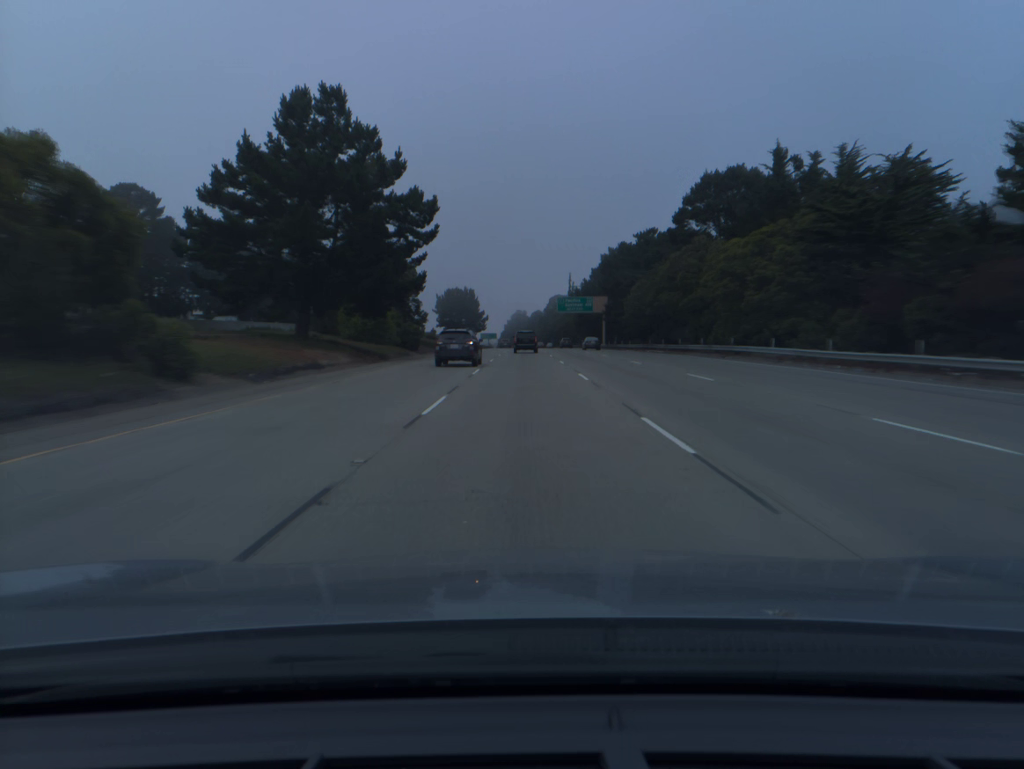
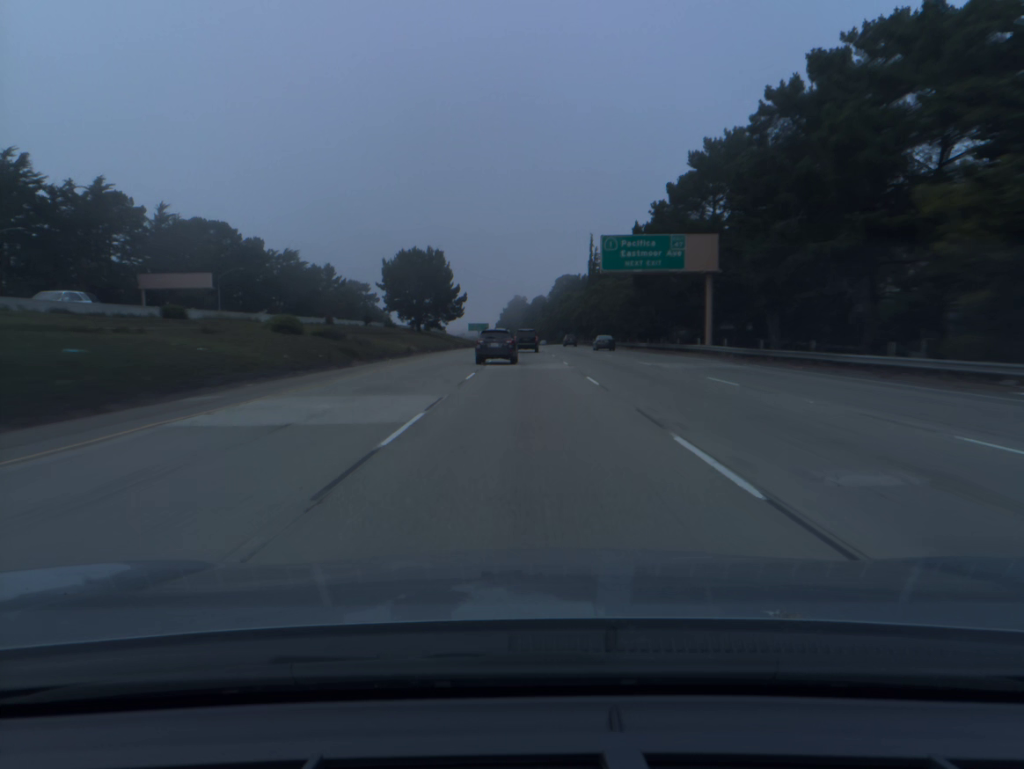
(0.0, +75.5) m; 0°
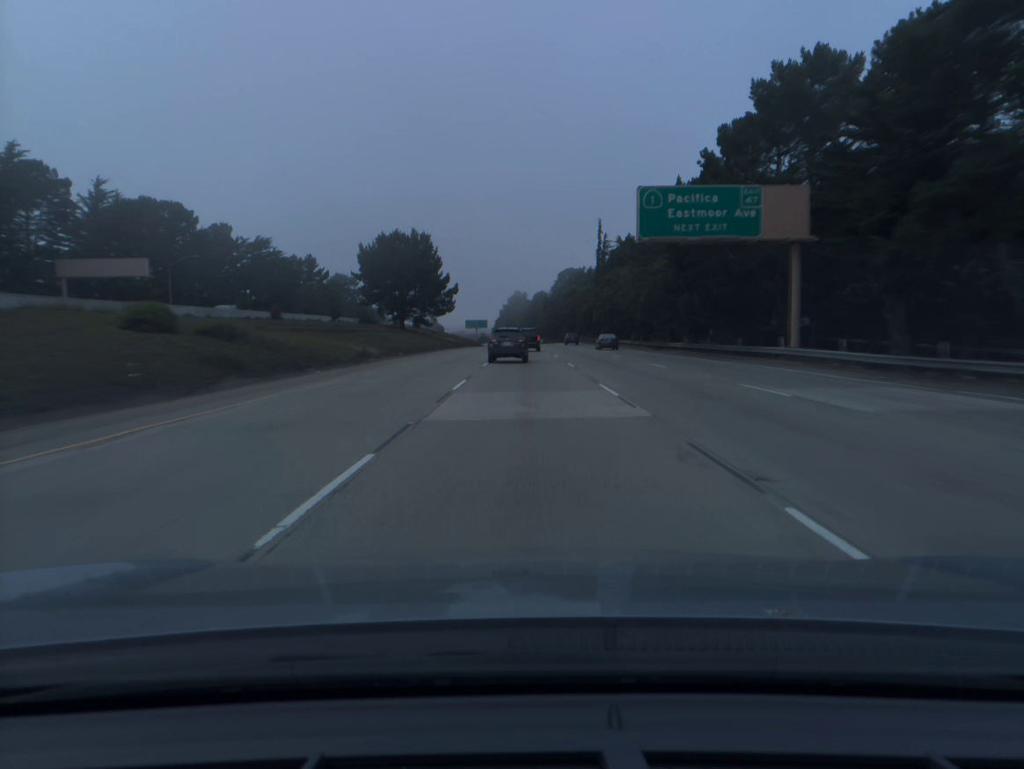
(0.0, +18.8) m; 0°
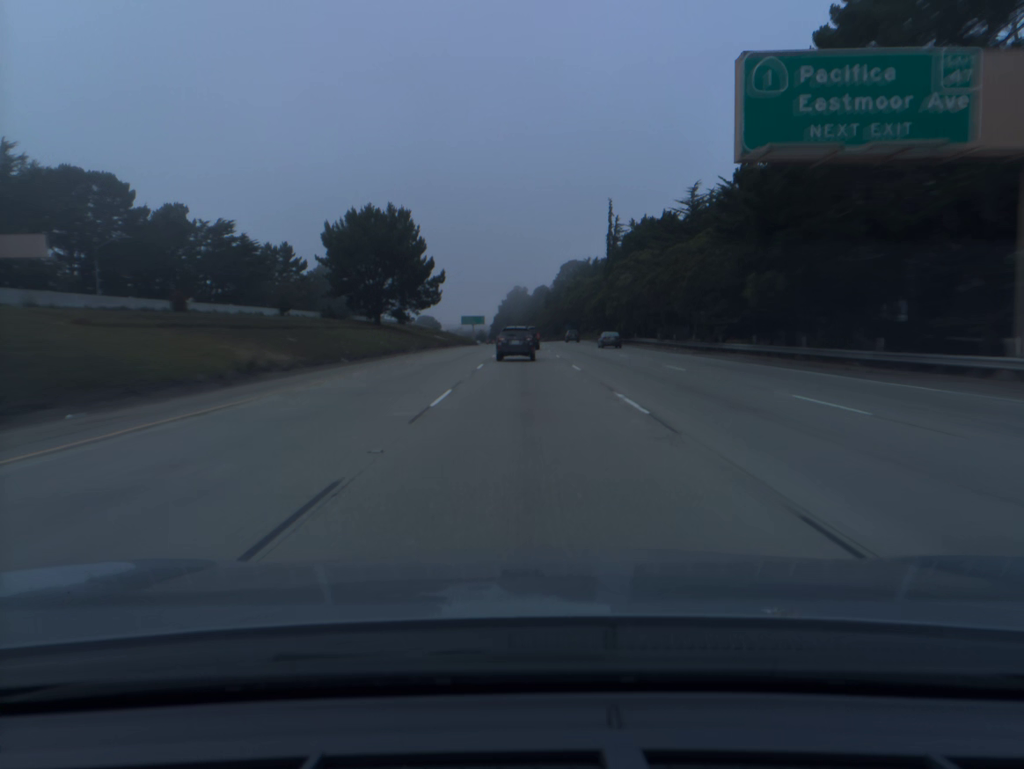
(0.0, +18.7) m; 0°
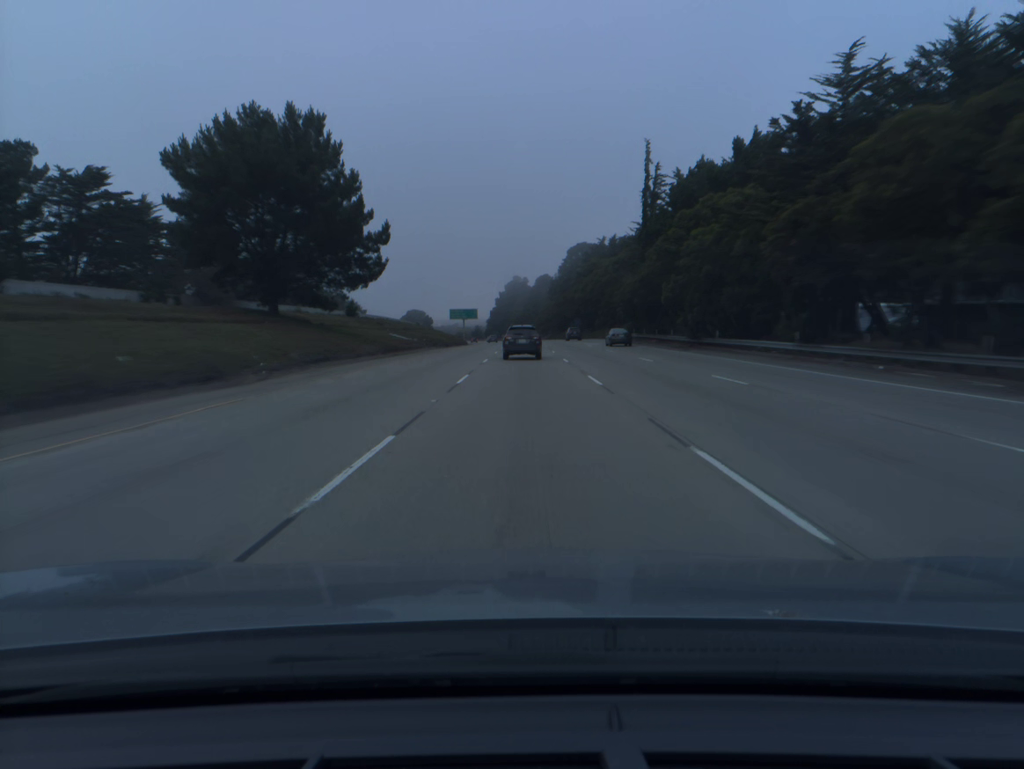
(0.0, +37.0) m; 0°
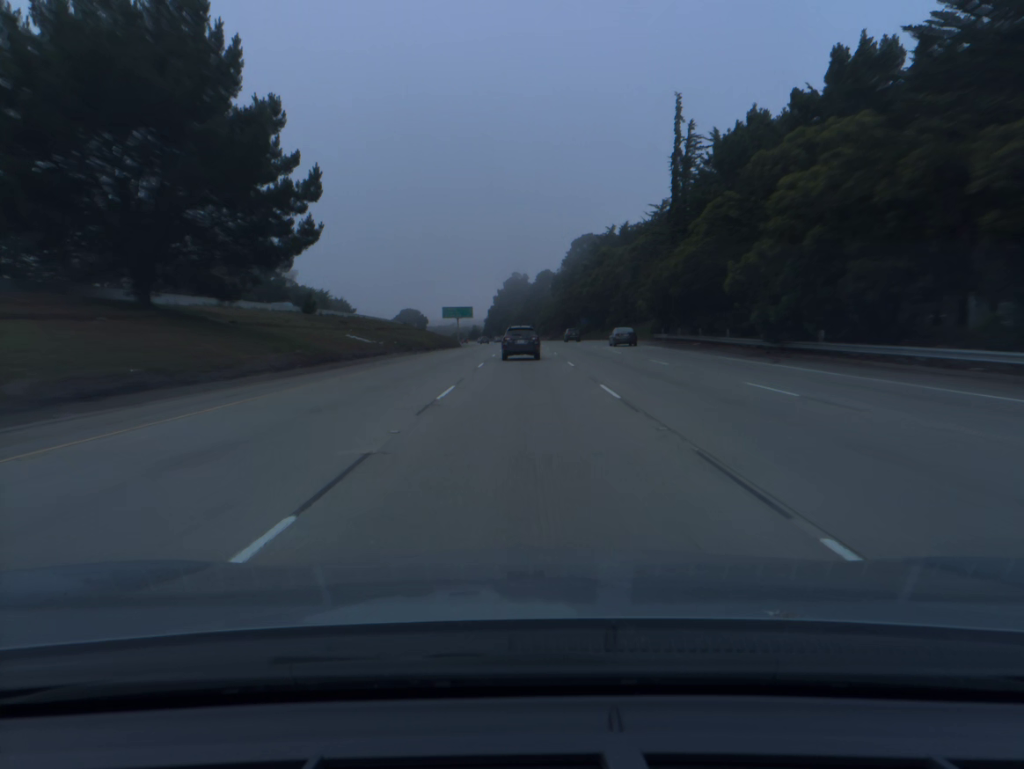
(0.0, +18.3) m; 0°
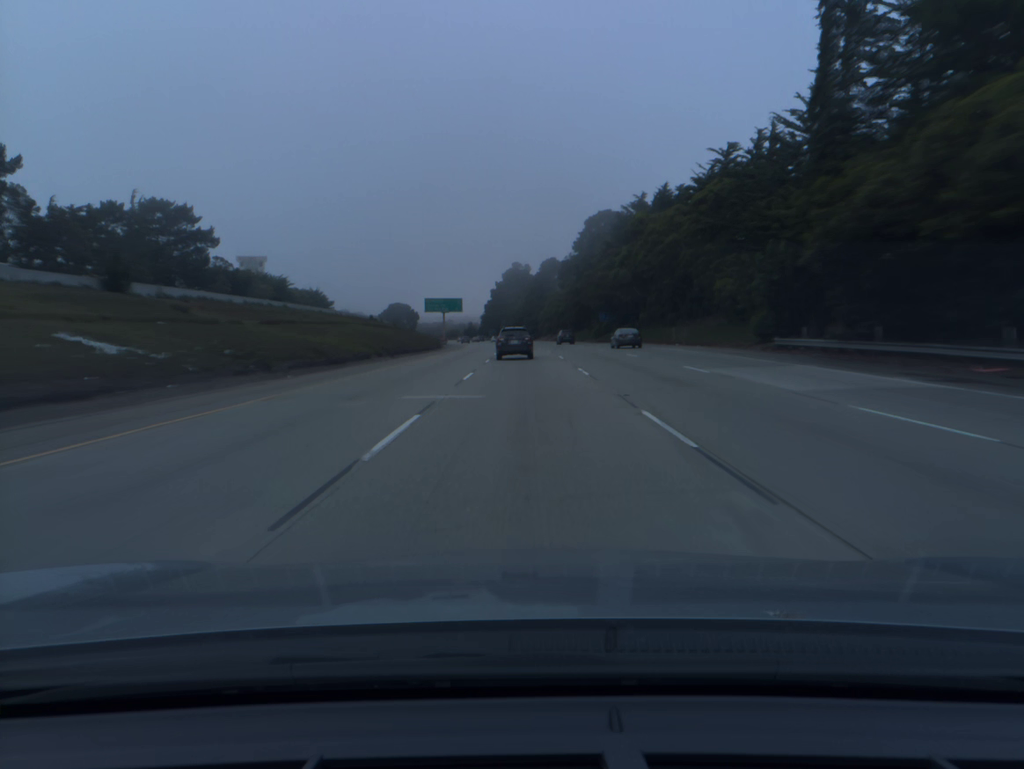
(0.0, +36.1) m; 0°
